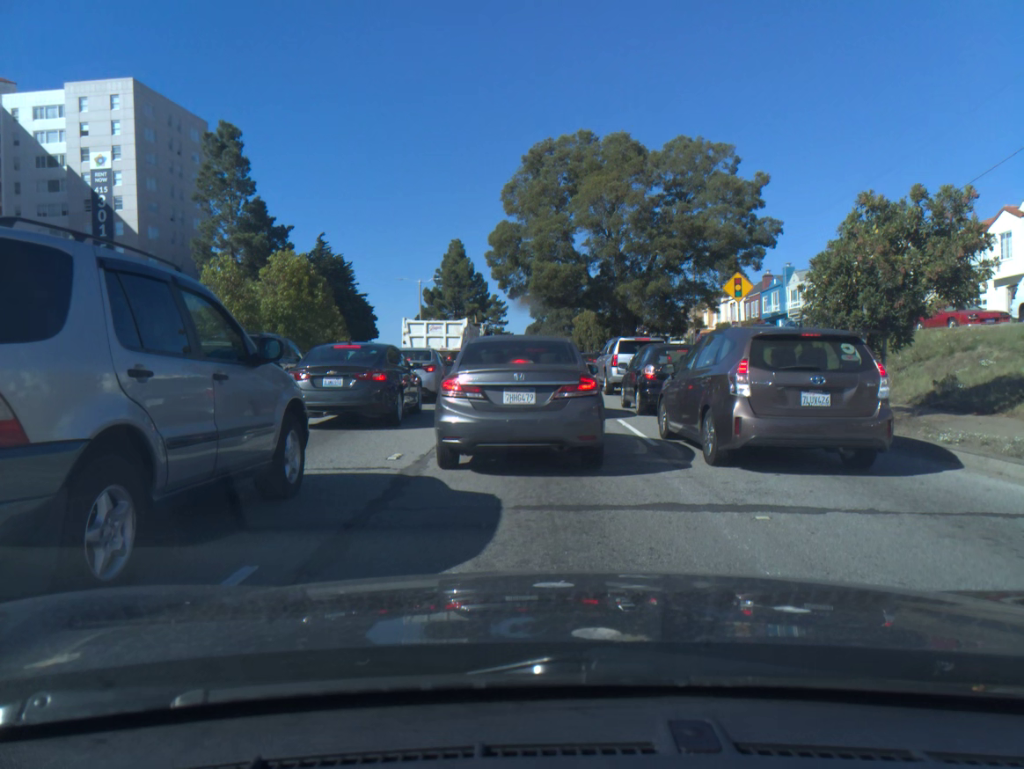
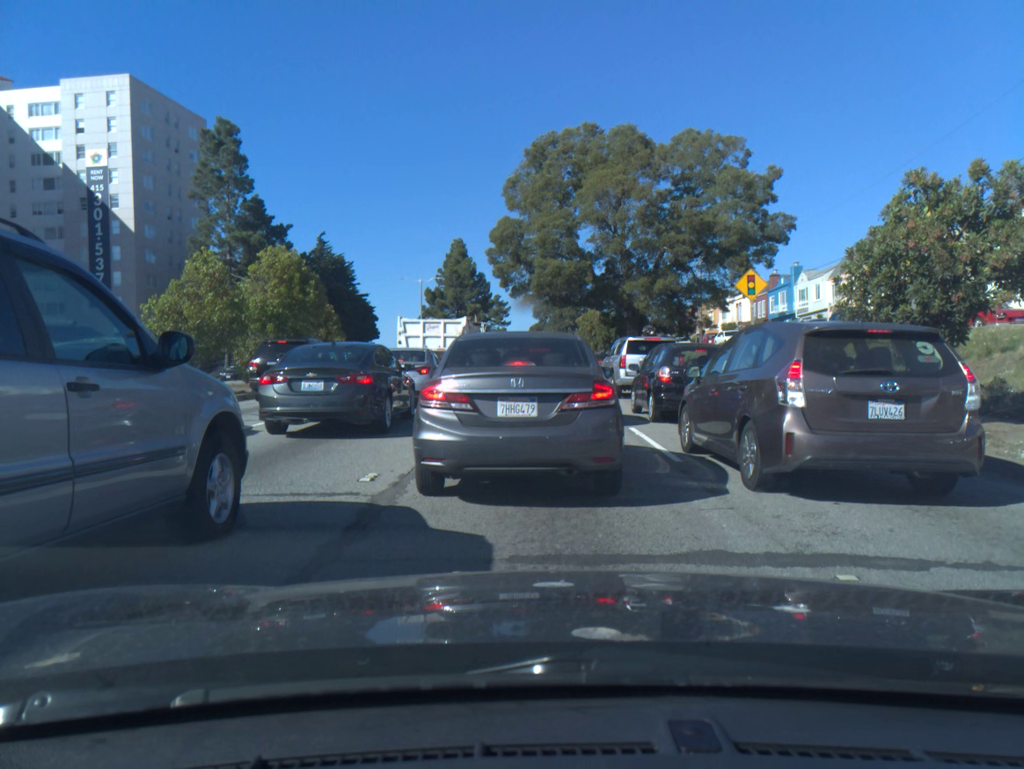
(0.0, +1.6) m; 0°
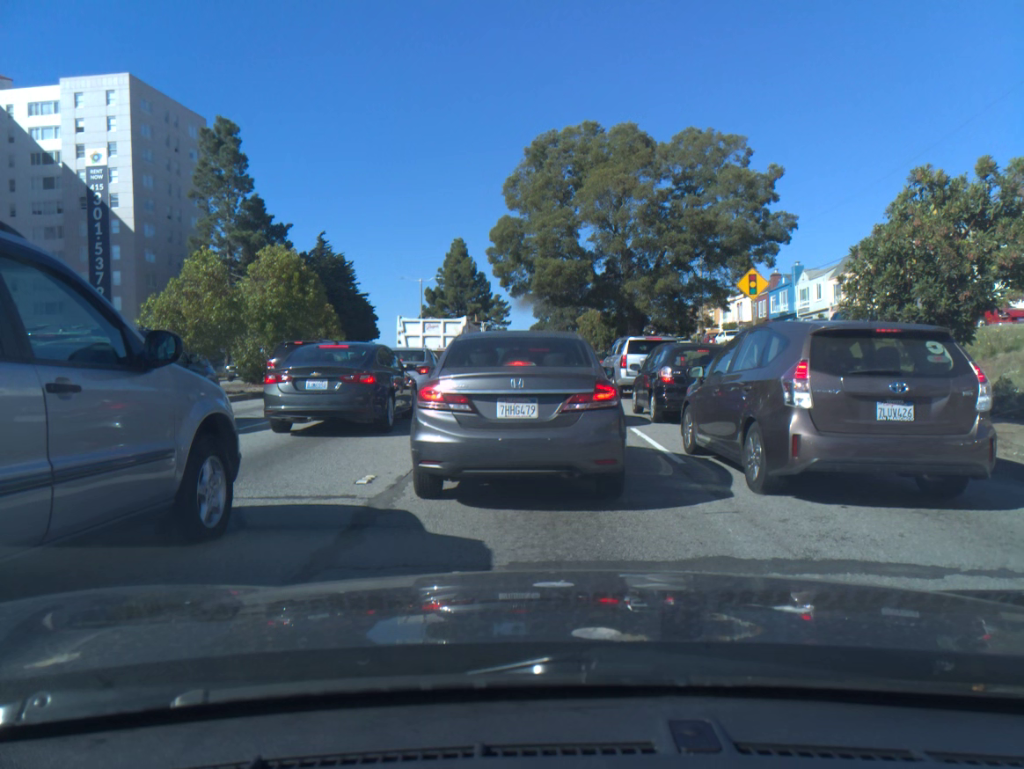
(0.0, +0.1) m; 0°
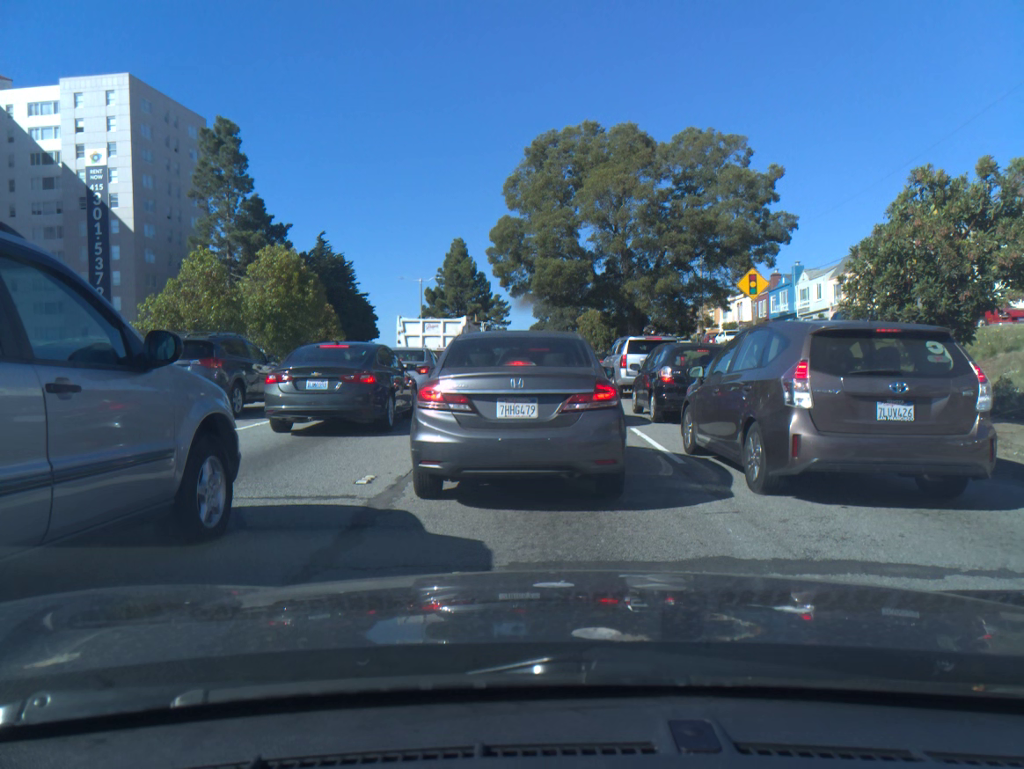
(0.0, 0.0) m; 0°
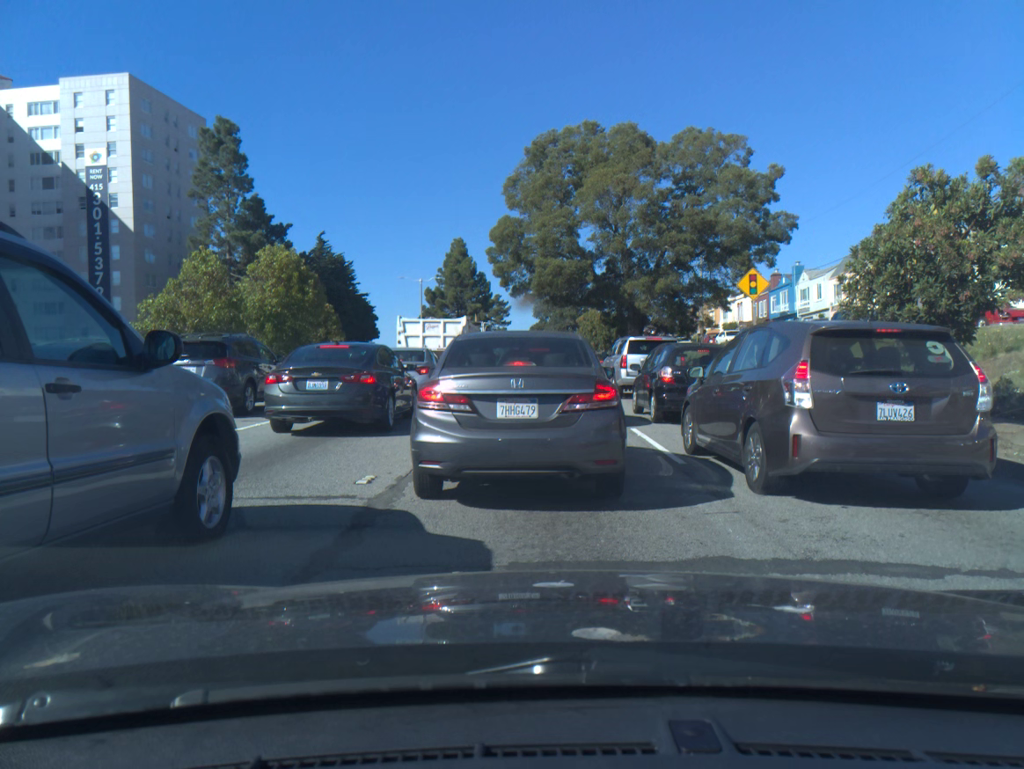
(0.0, 0.0) m; 0°
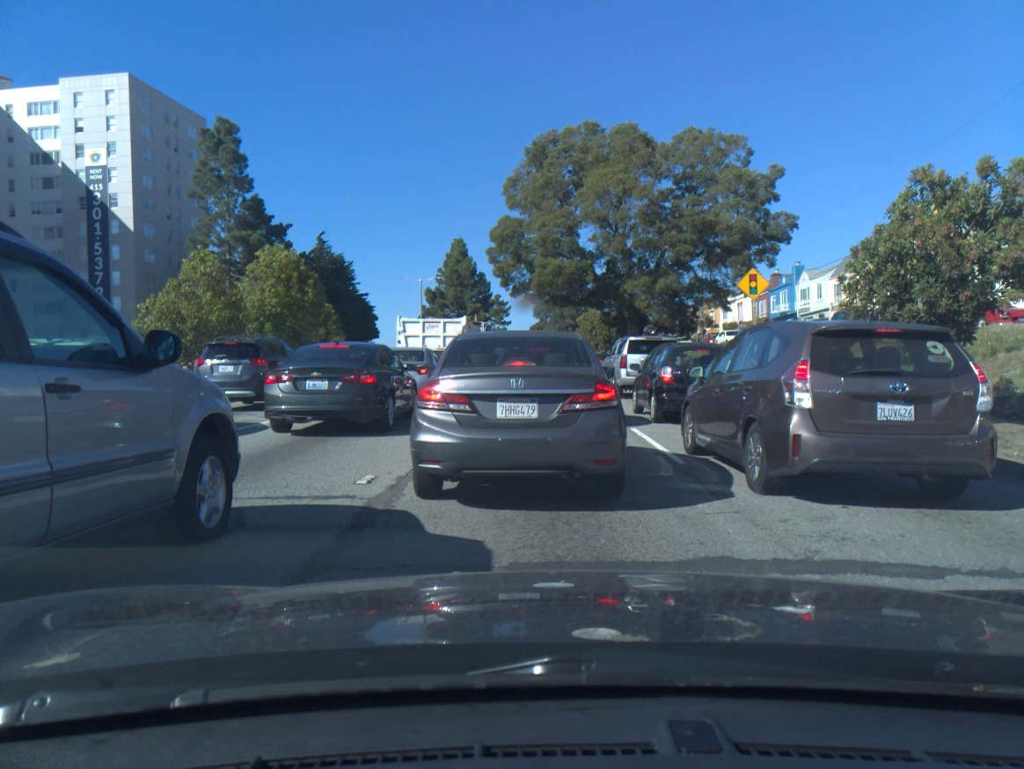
(0.0, 0.0) m; 0°
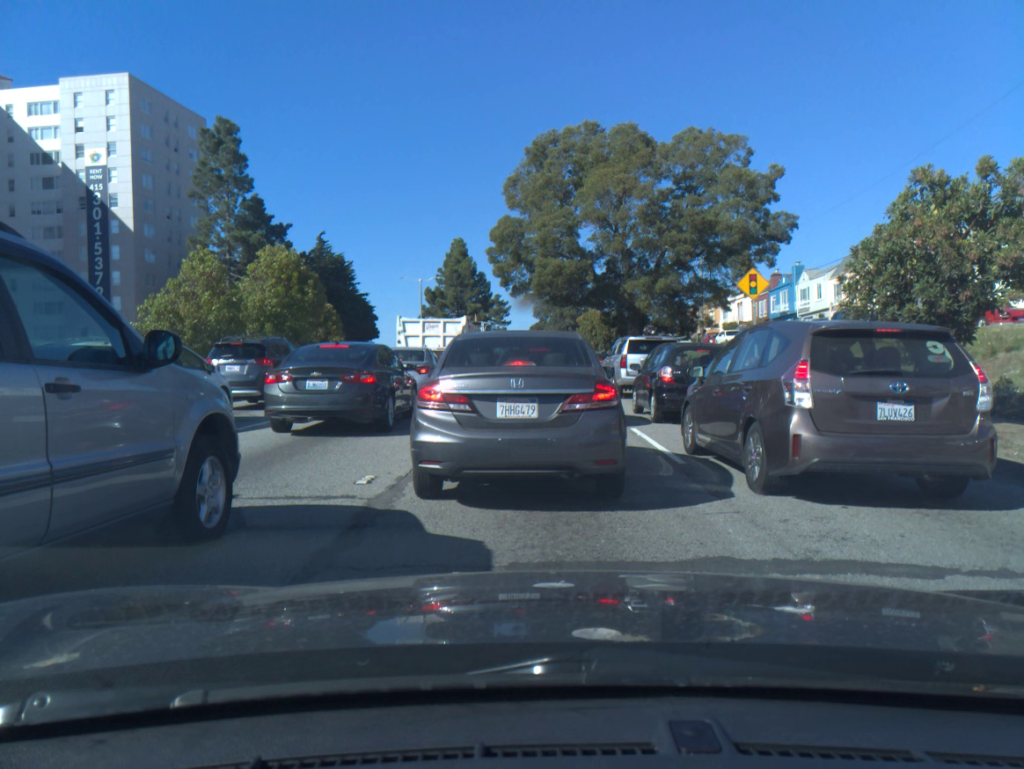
(0.0, 0.0) m; 0°
